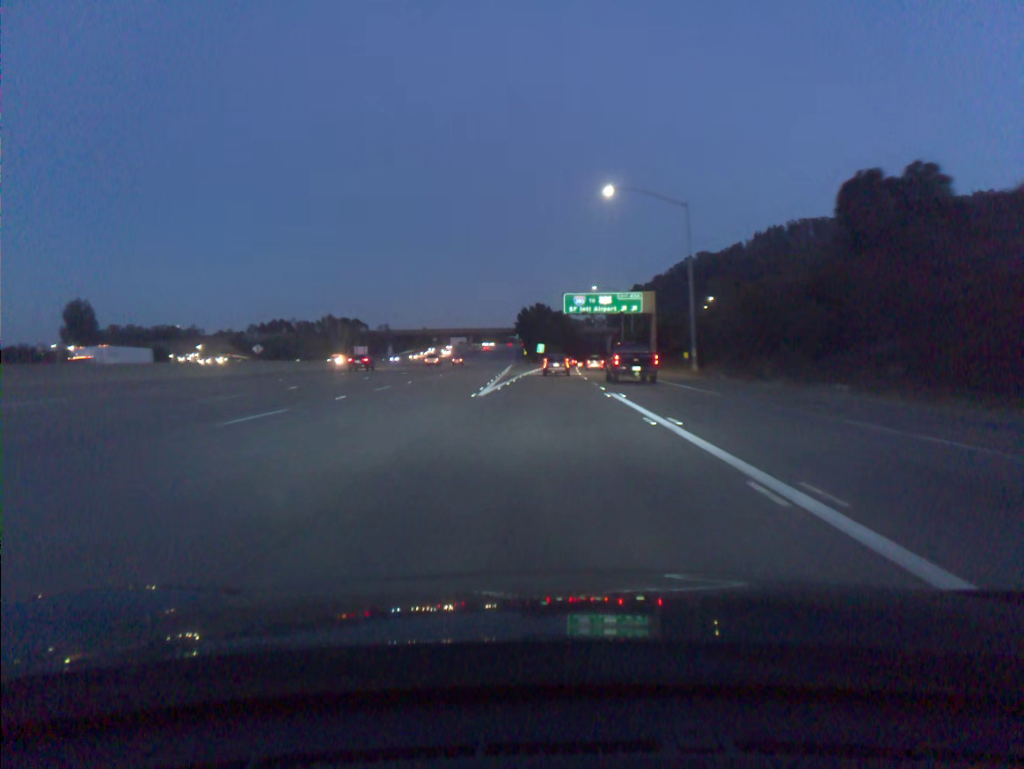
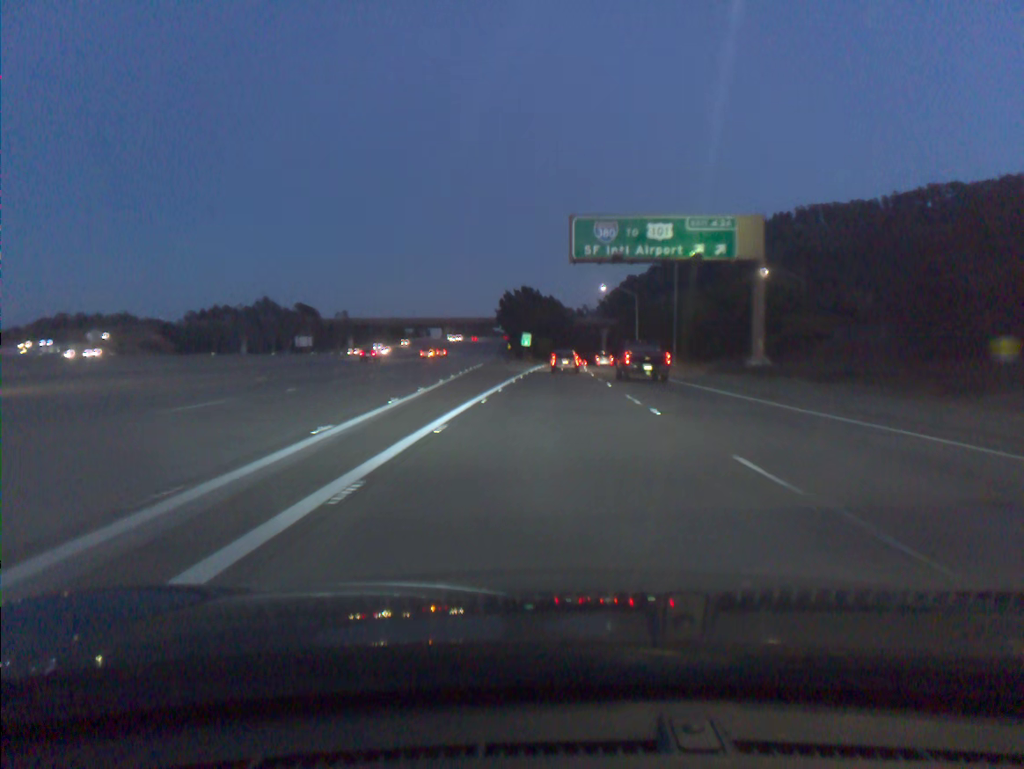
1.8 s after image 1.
(+0.2, +42.4) m; +1°
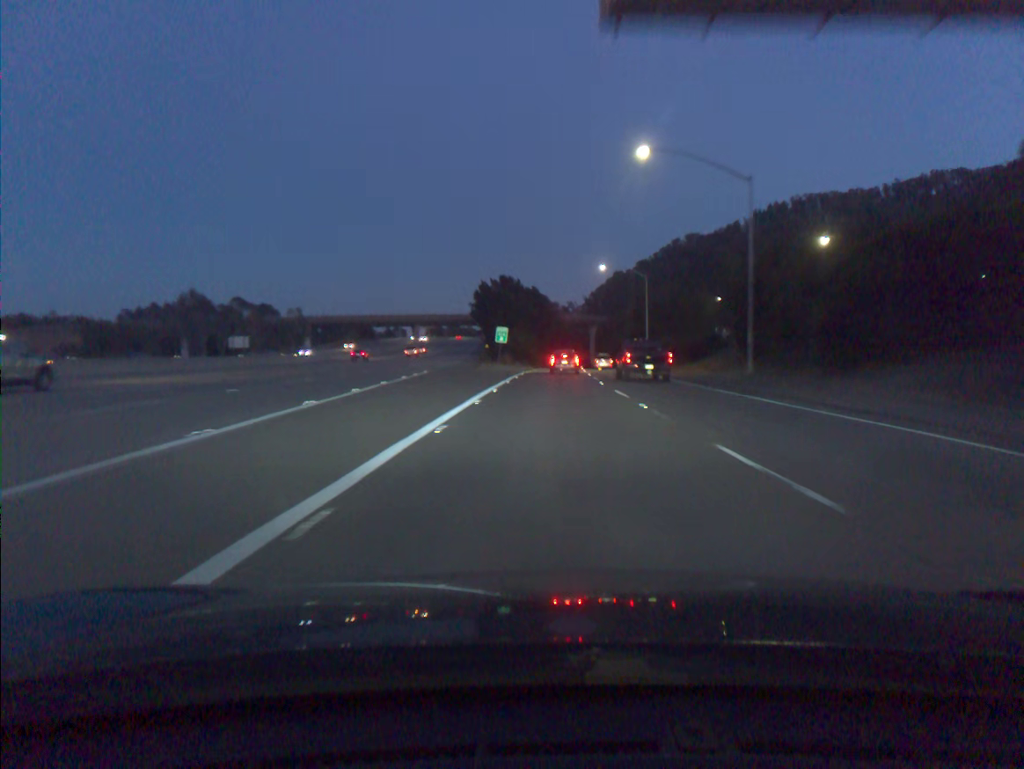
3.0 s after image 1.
(+0.3, +28.2) m; +1°
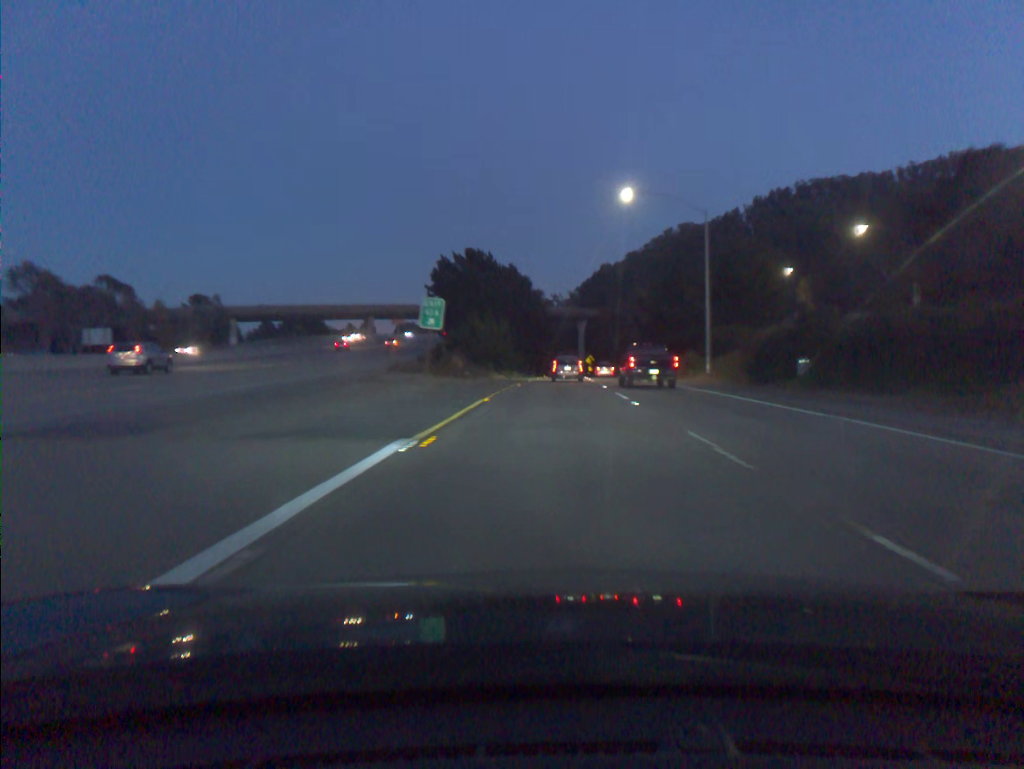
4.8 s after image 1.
(+0.5, +41.7) m; +1°
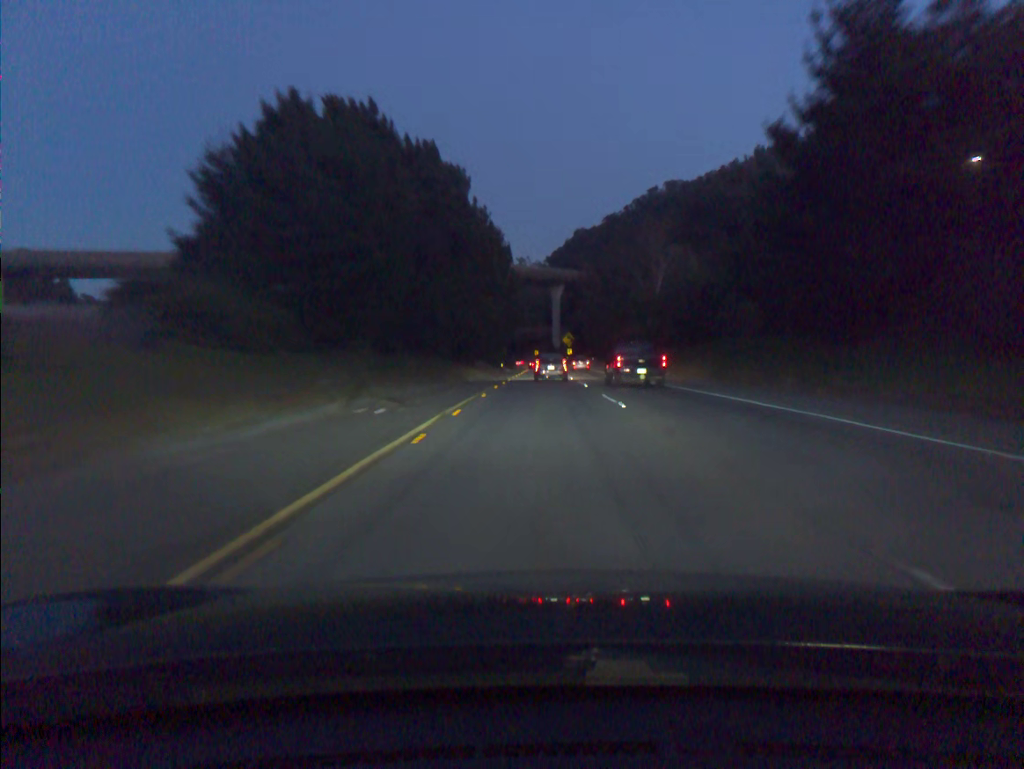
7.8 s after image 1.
(+1.6, +66.8) m; +2°
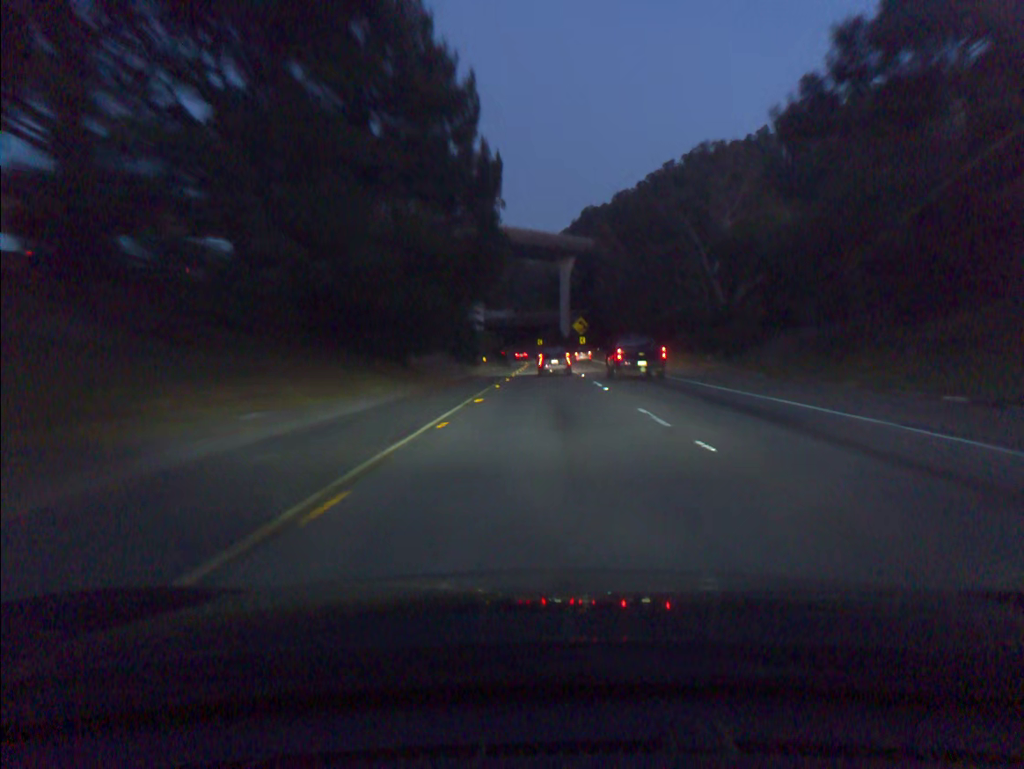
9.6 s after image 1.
(-0.2, +39.1) m; 0°
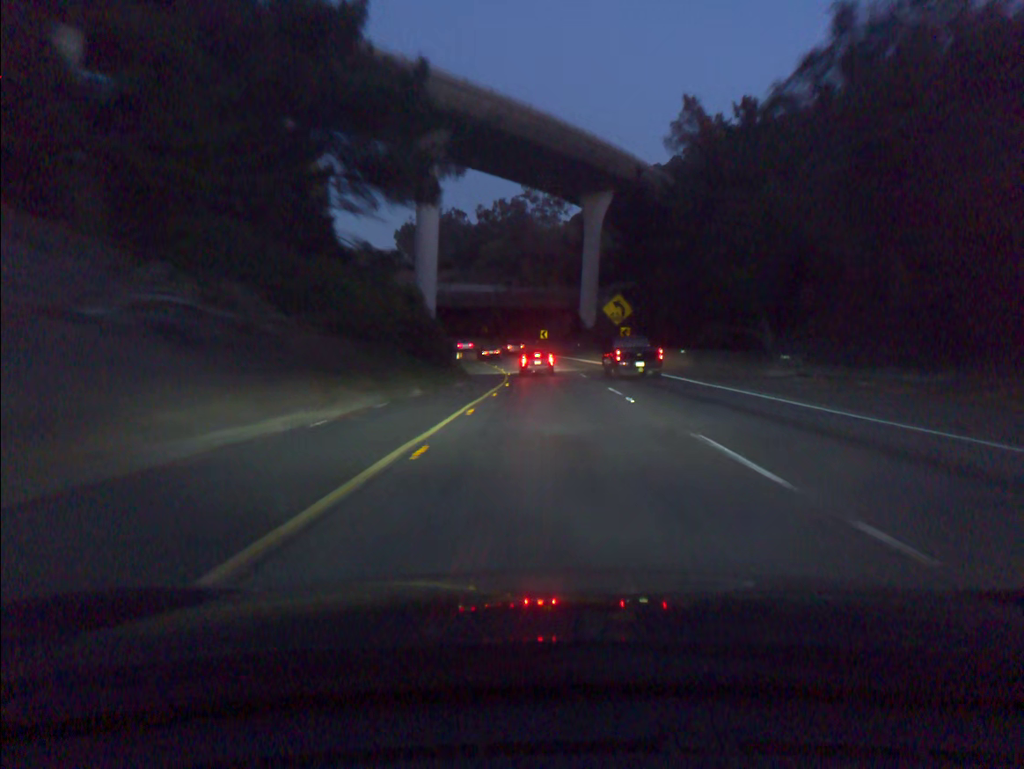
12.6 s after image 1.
(-0.1, +64.7) m; 0°
